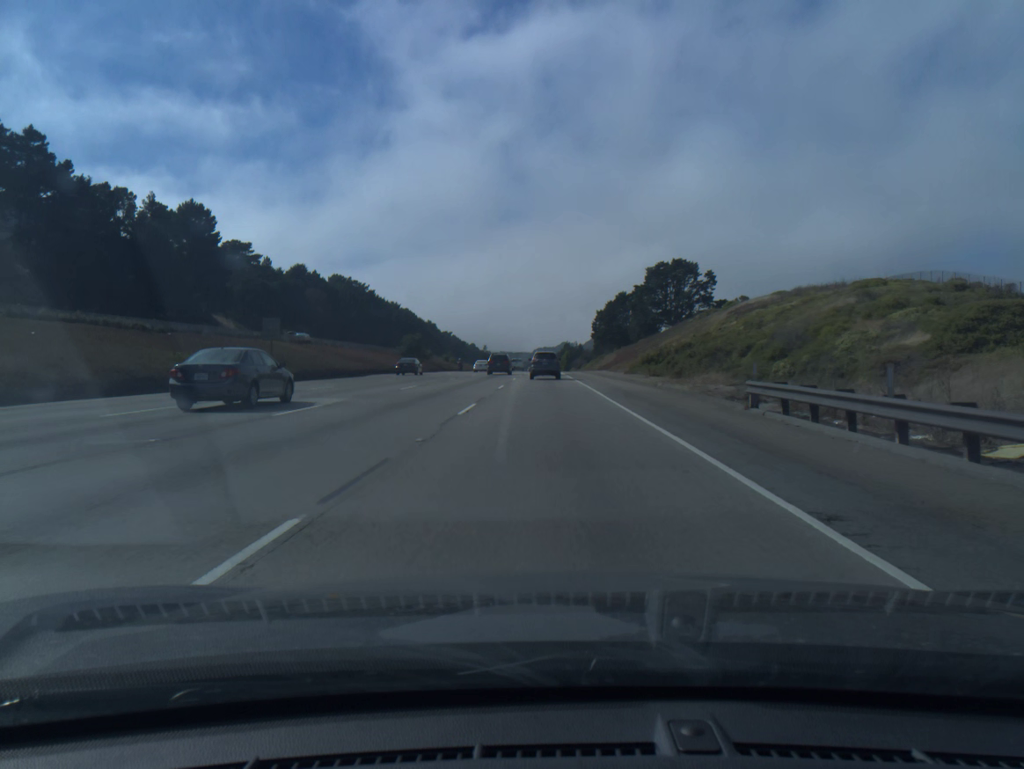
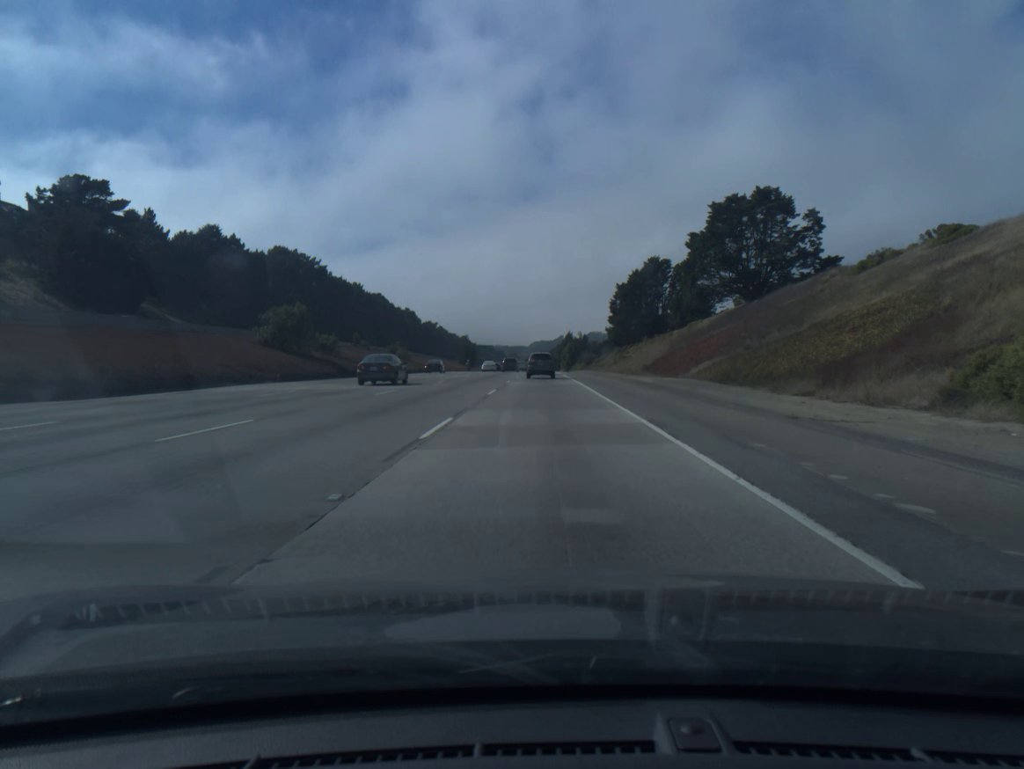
(+0.1, +63.5) m; 0°
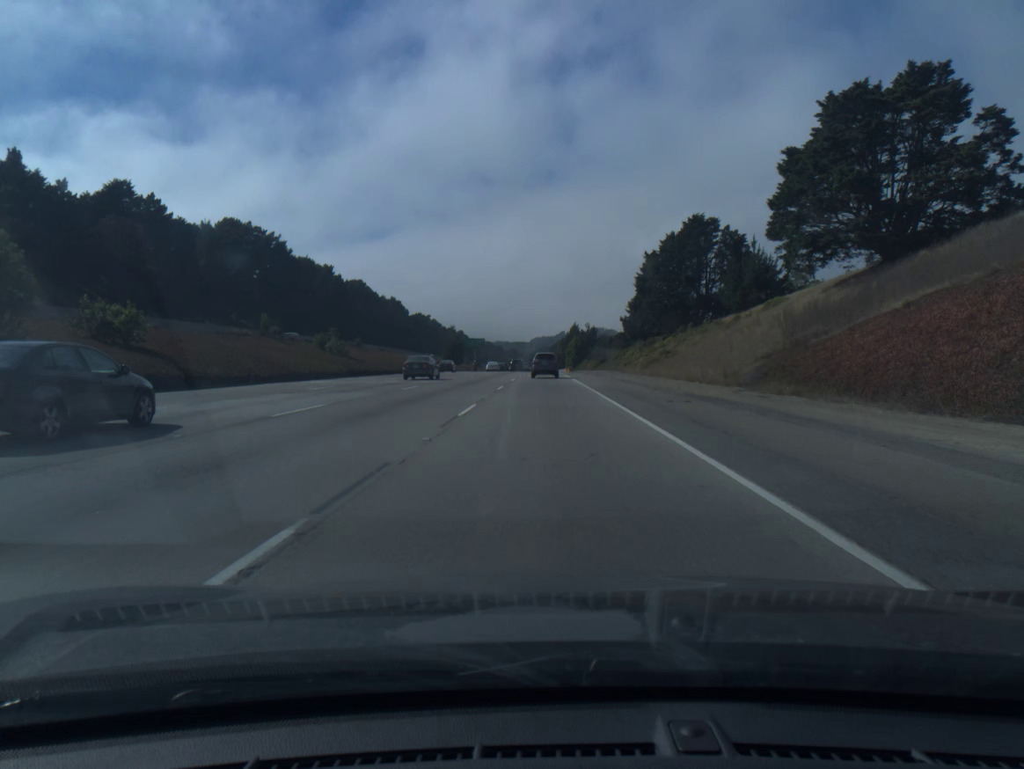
(0.0, +39.1) m; 0°
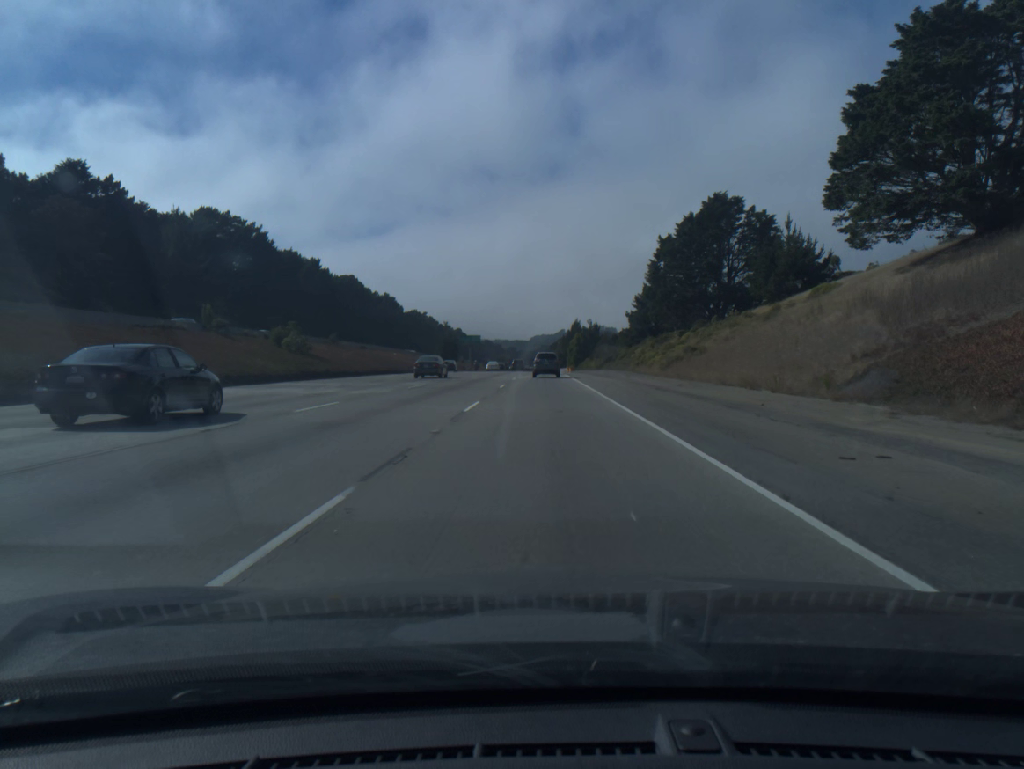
(0.0, +13.3) m; 0°
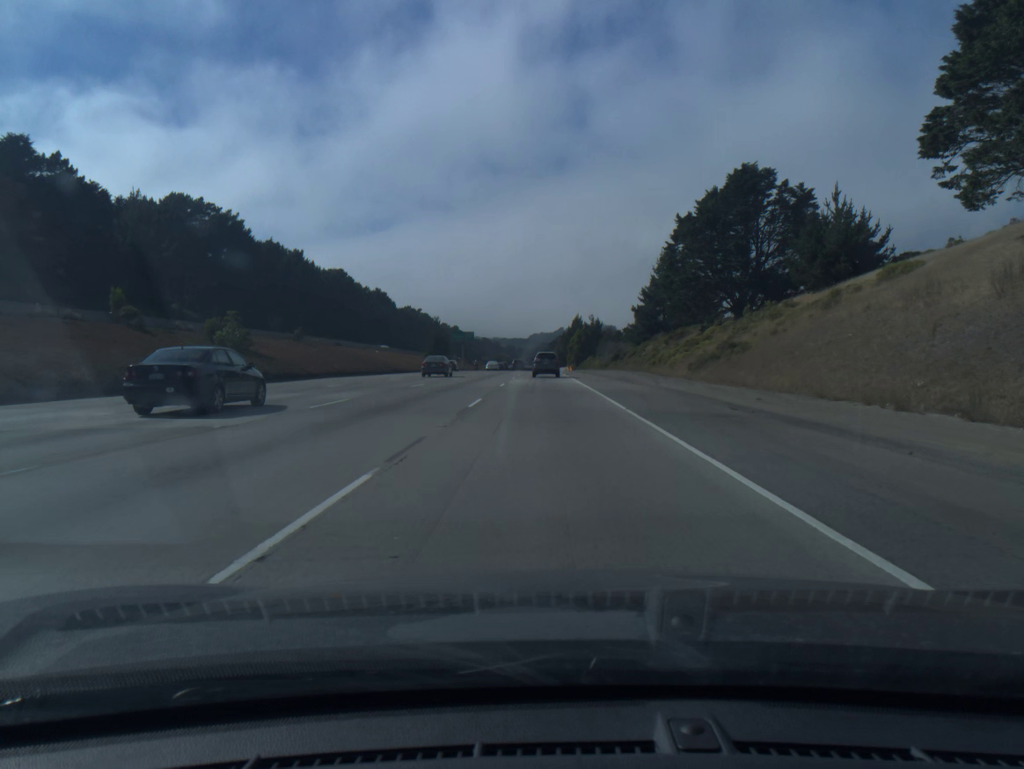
(0.0, +13.4) m; 0°
